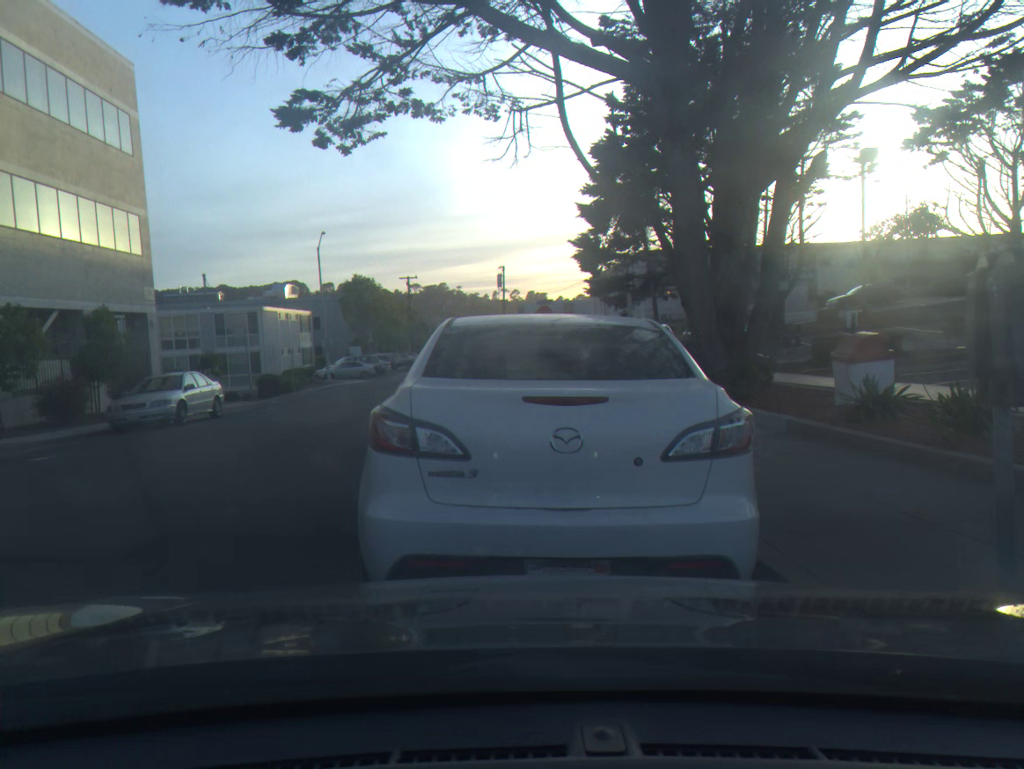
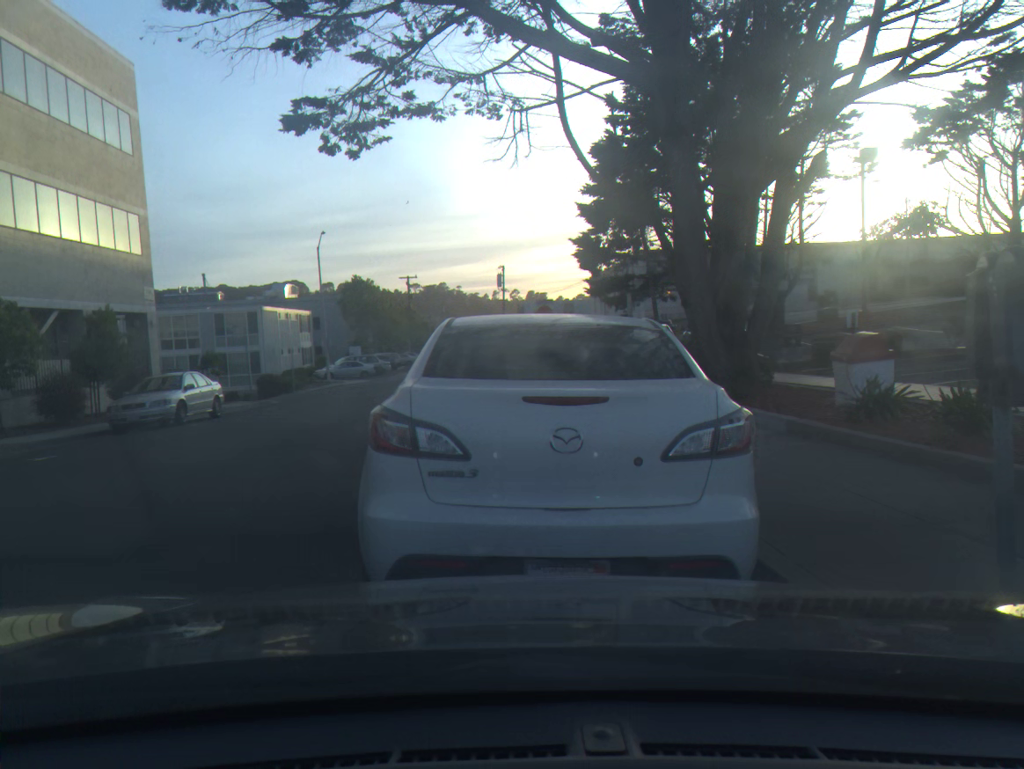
(0.0, 0.0) m; 0°
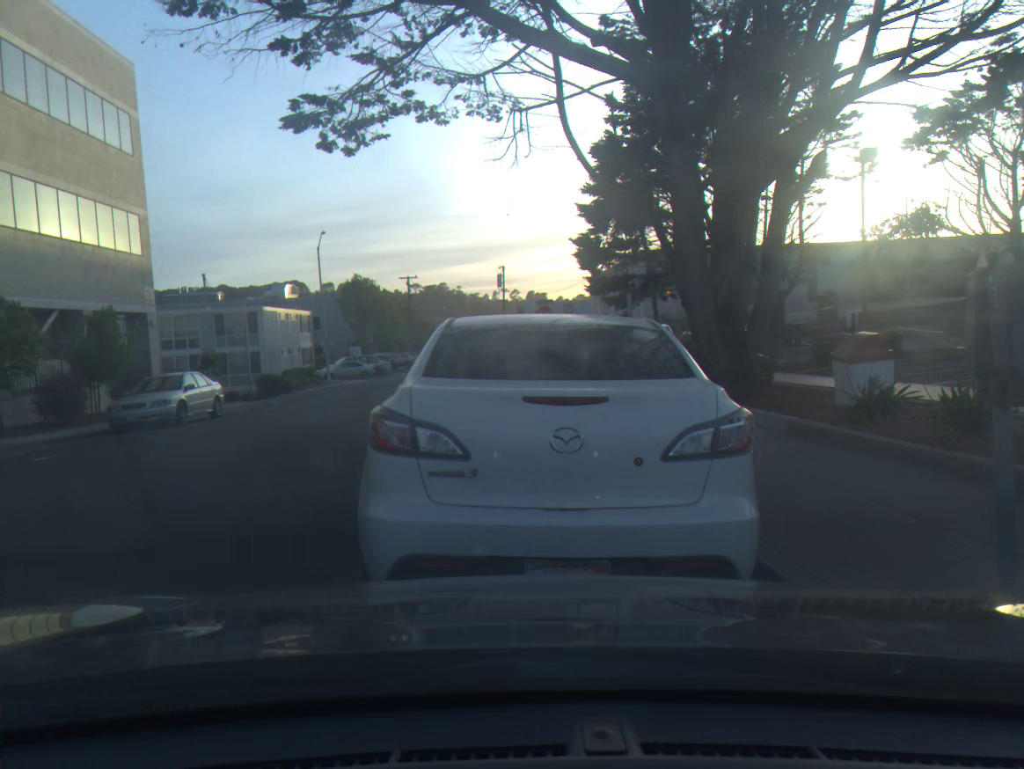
(0.0, 0.0) m; 0°
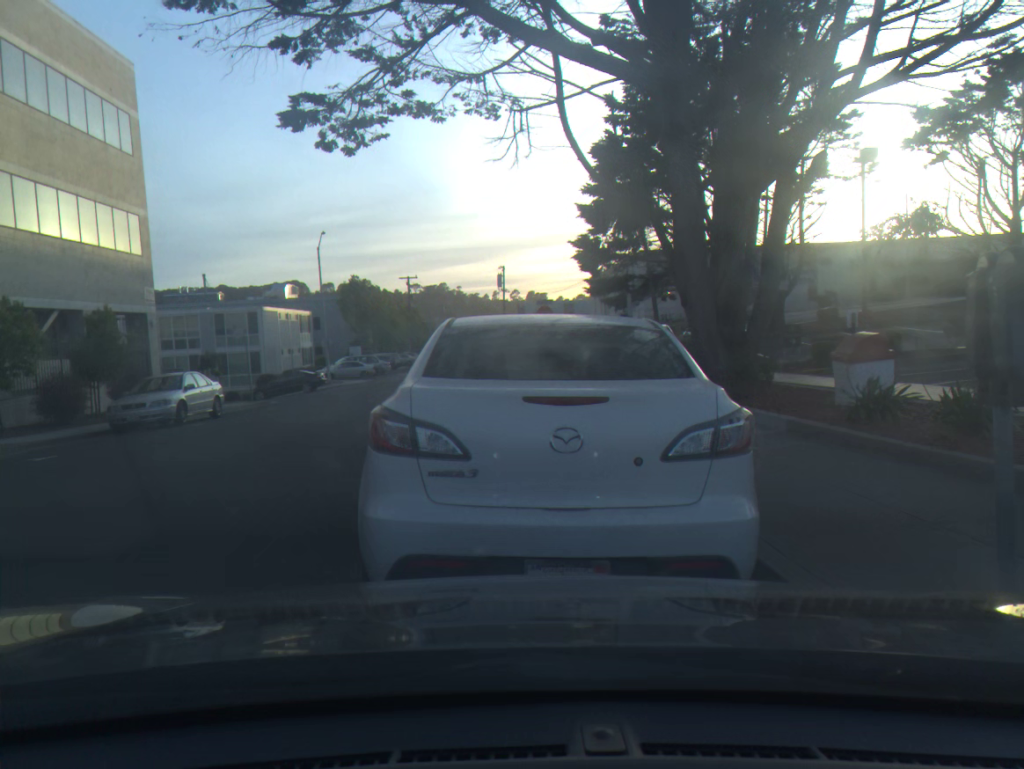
(0.0, +0.1) m; 0°
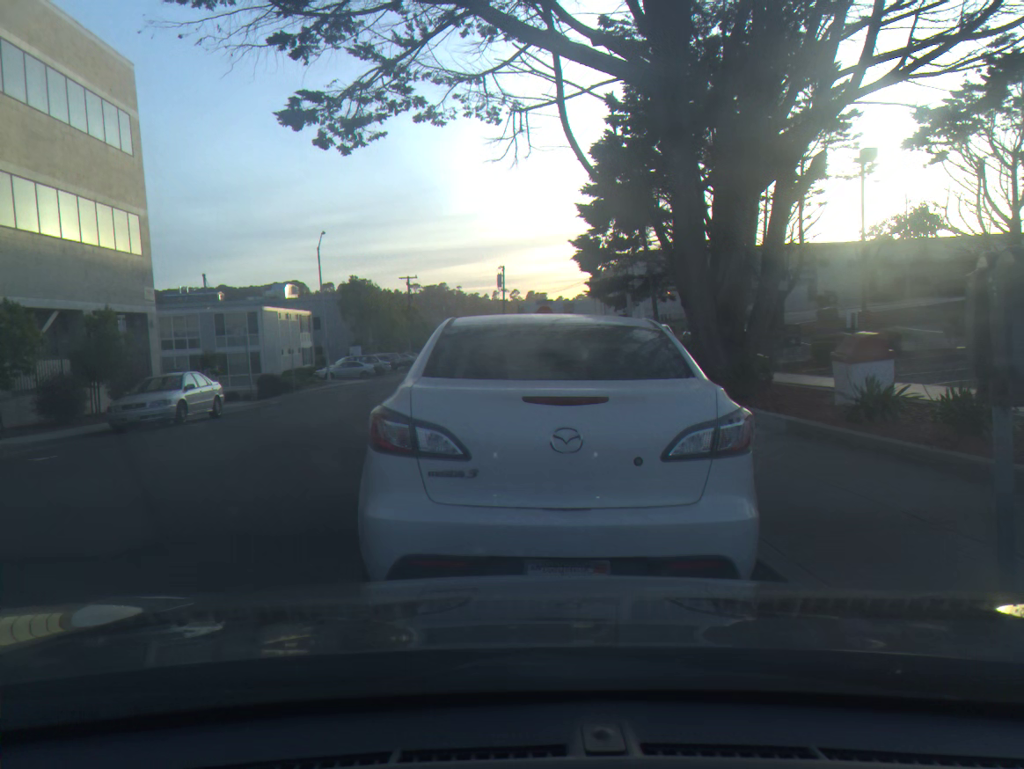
(0.0, 0.0) m; 0°
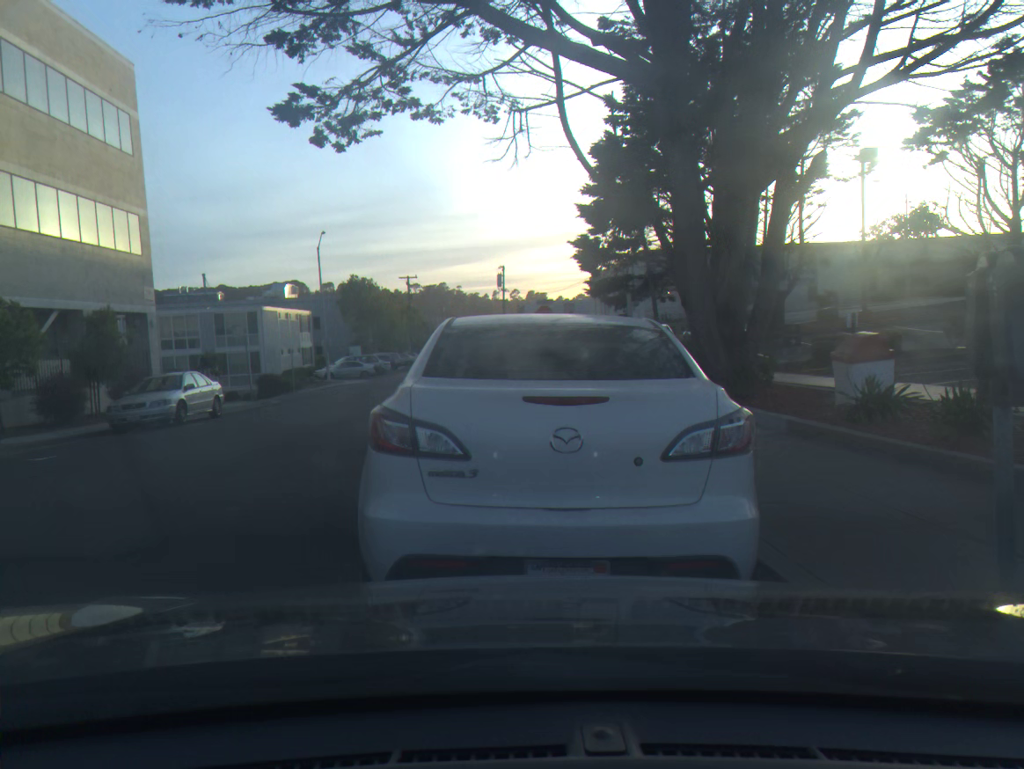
(0.0, 0.0) m; 0°
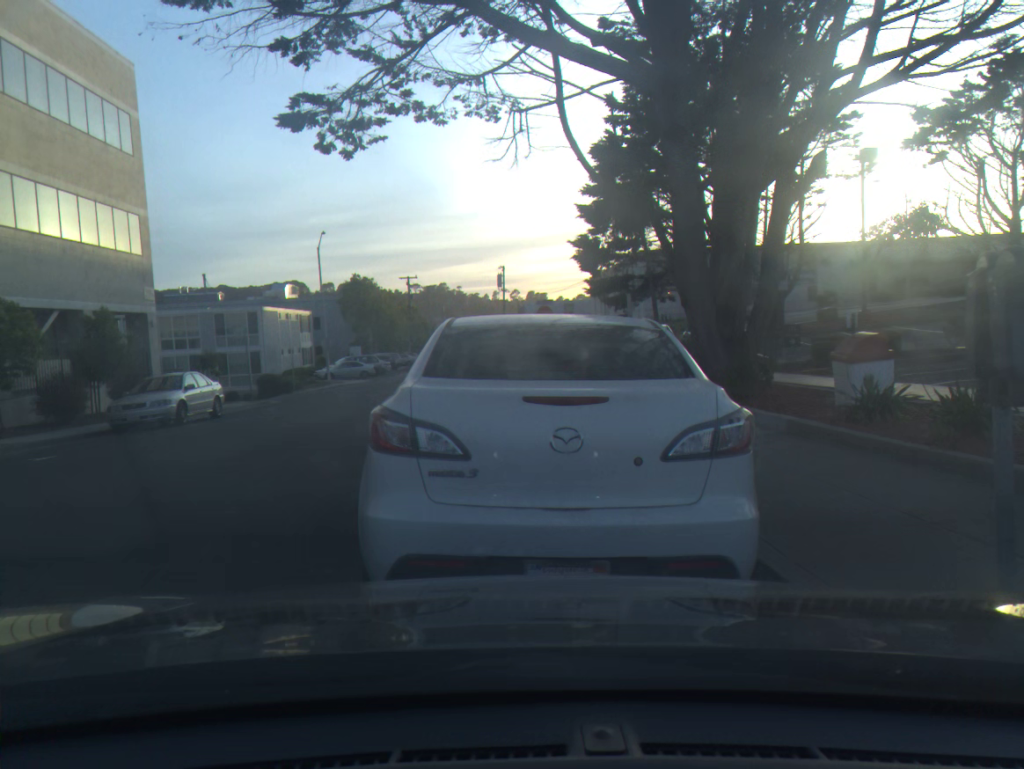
(0.0, 0.0) m; 0°
